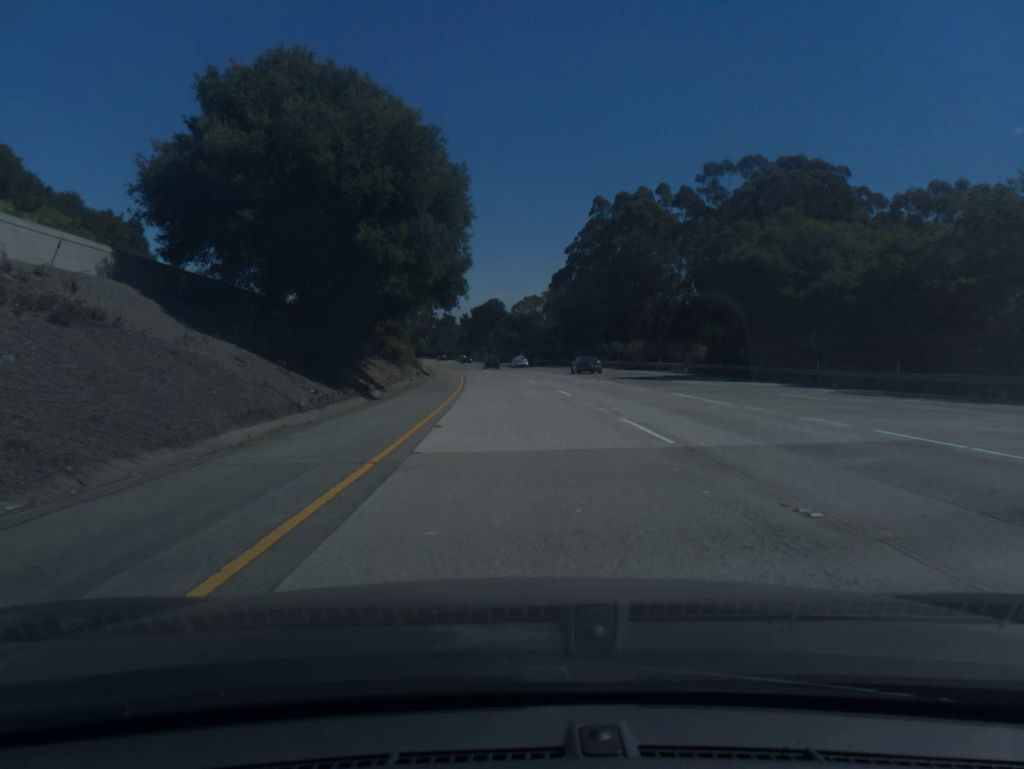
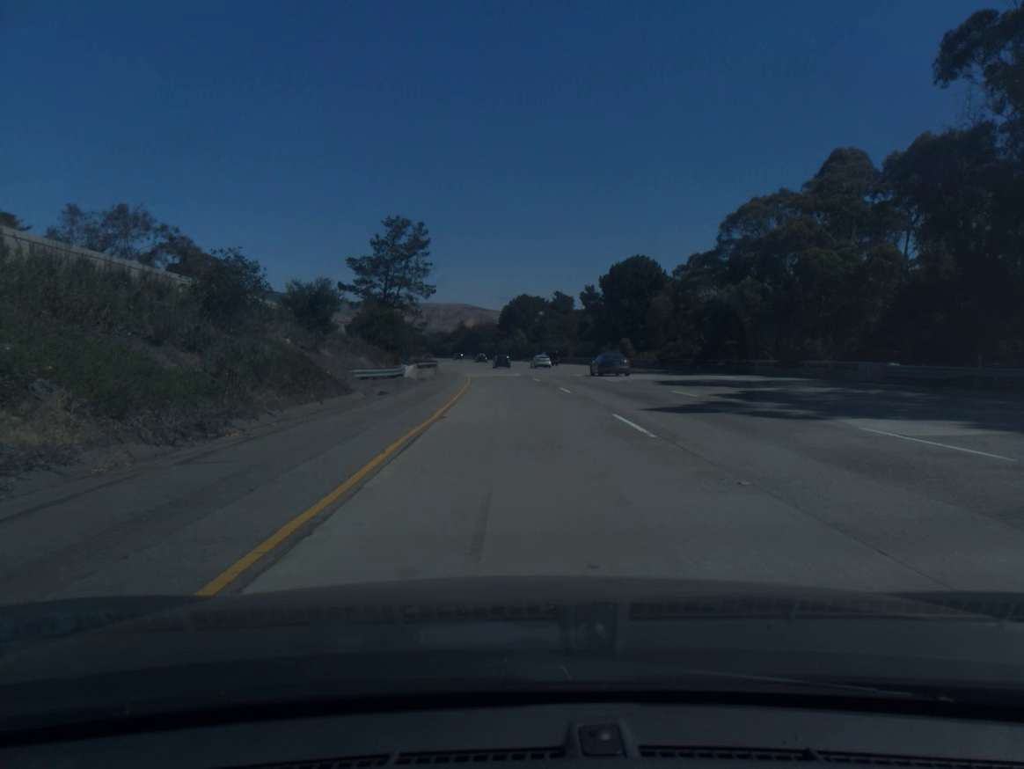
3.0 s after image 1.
(-7.4, +100.5) m; -9°
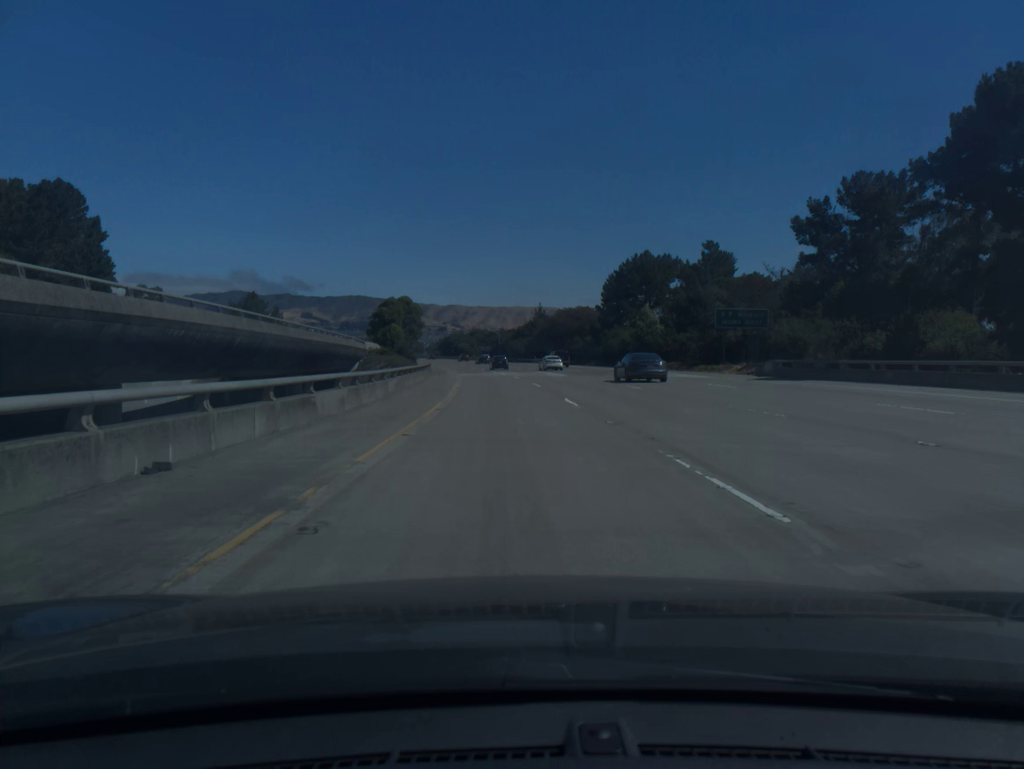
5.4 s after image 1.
(-4.1, +80.5) m; -6°
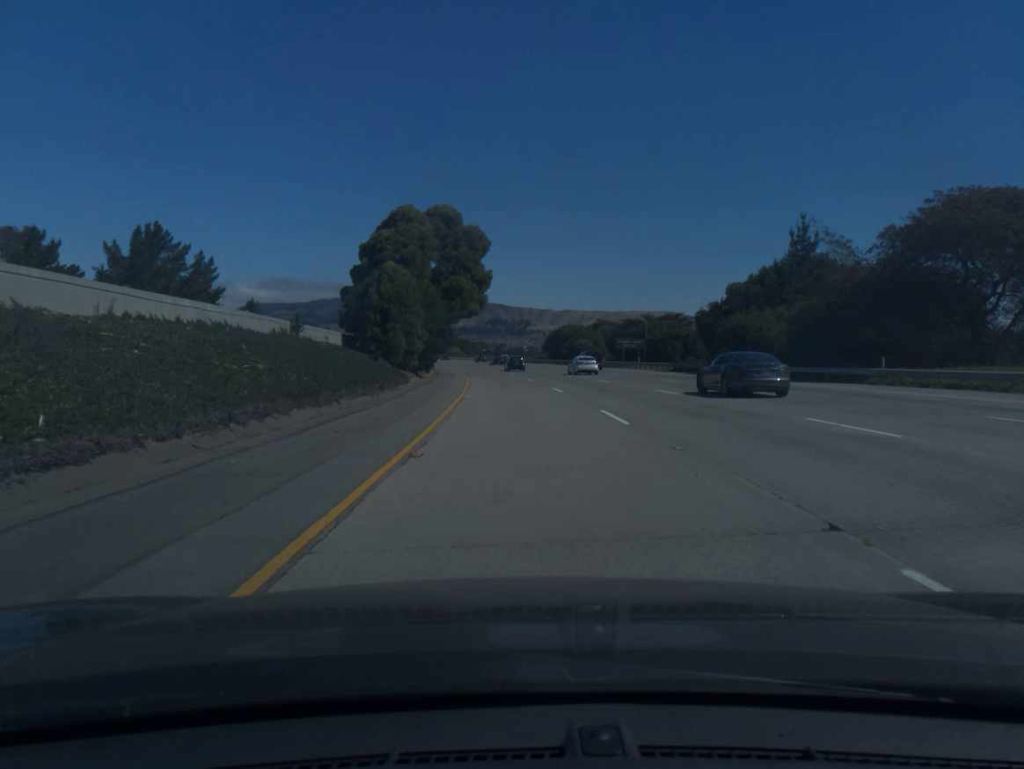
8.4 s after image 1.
(-7.8, +100.1) m; -8°
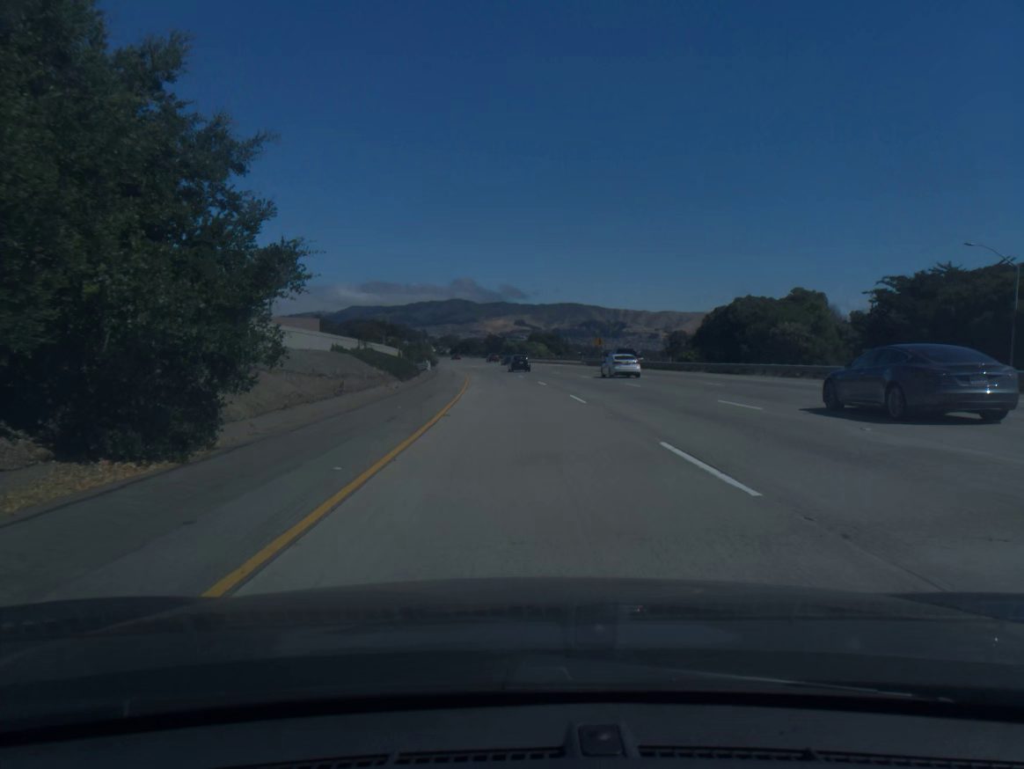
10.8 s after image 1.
(-4.5, +80.5) m; -7°
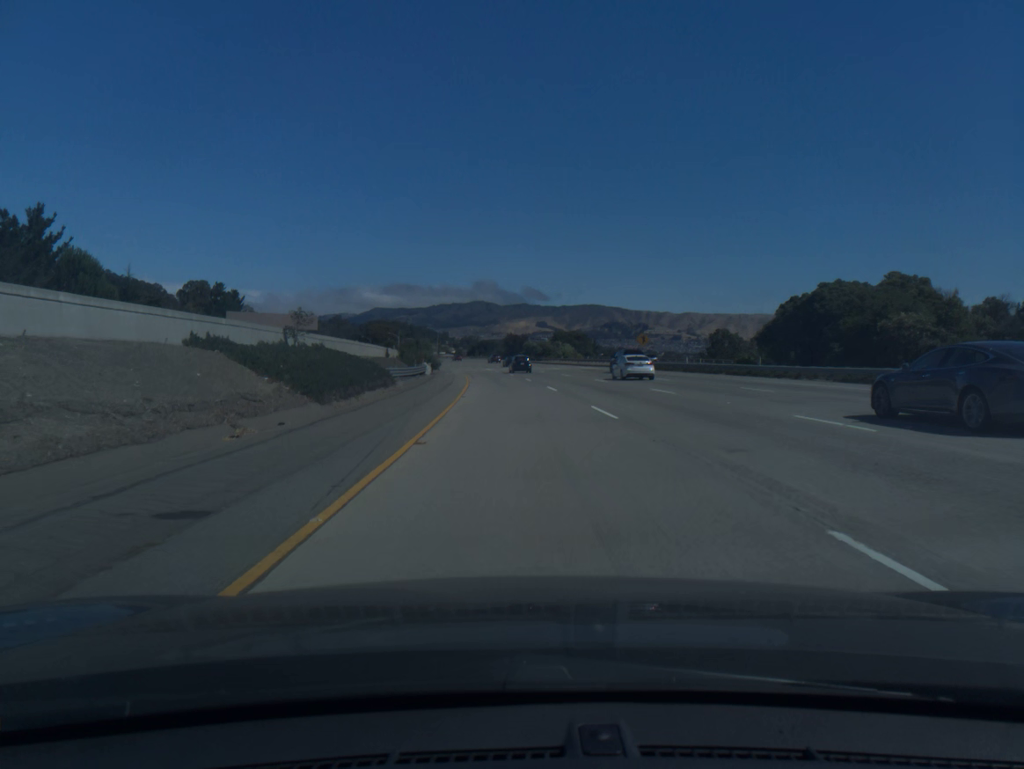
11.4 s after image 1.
(-0.3, +20.2) m; -2°
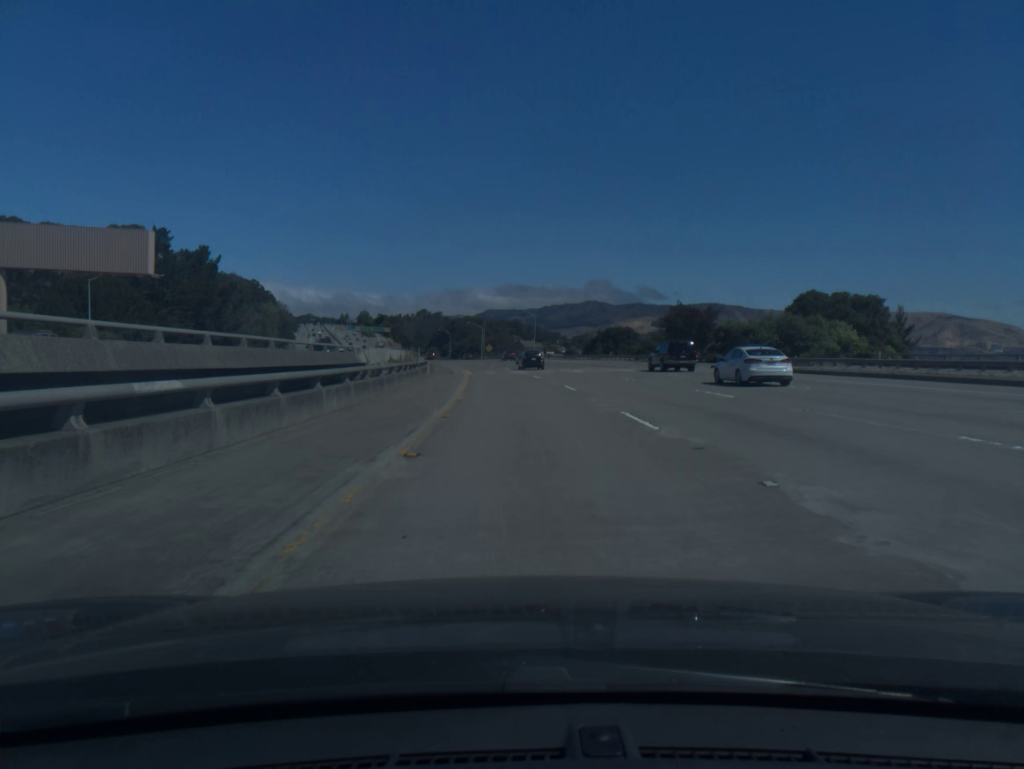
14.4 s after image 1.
(-7.0, +100.8) m; -8°
